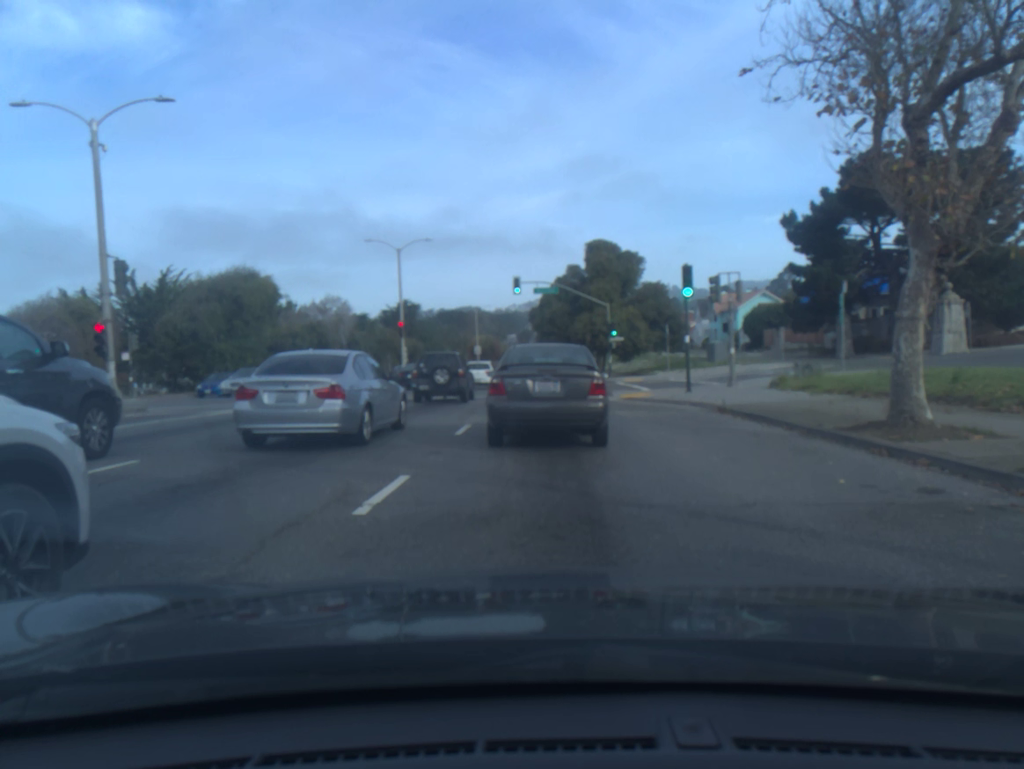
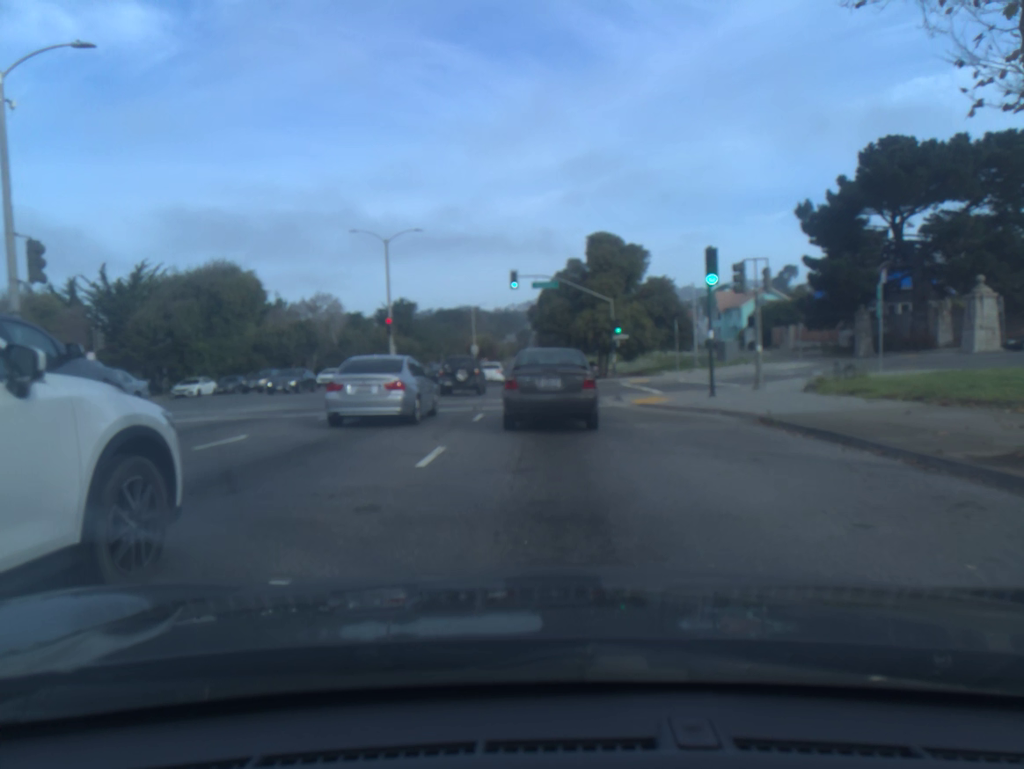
(0.0, +3.7) m; +1°
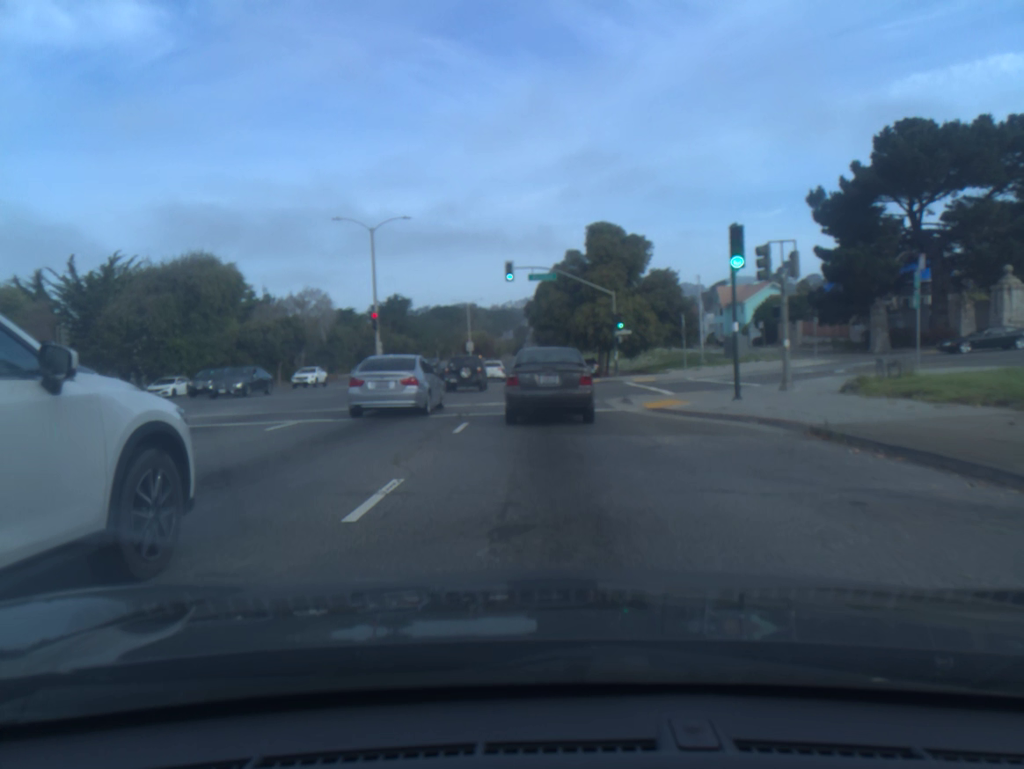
(0.0, +3.1) m; 0°
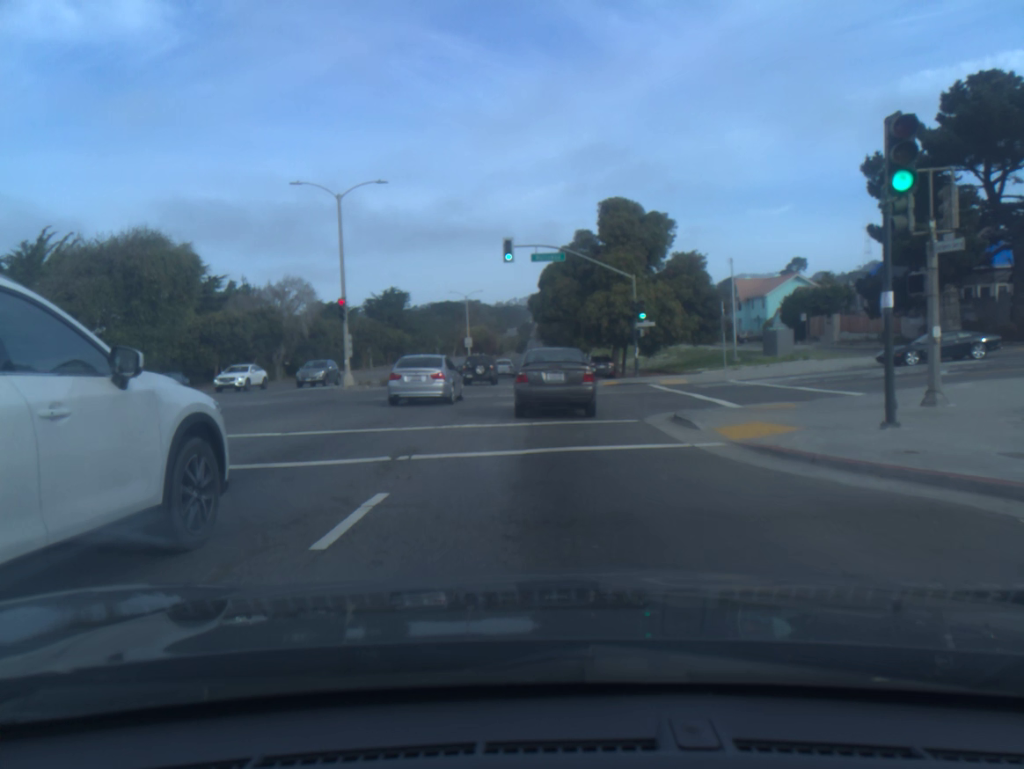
(-0.1, +8.3) m; 0°
